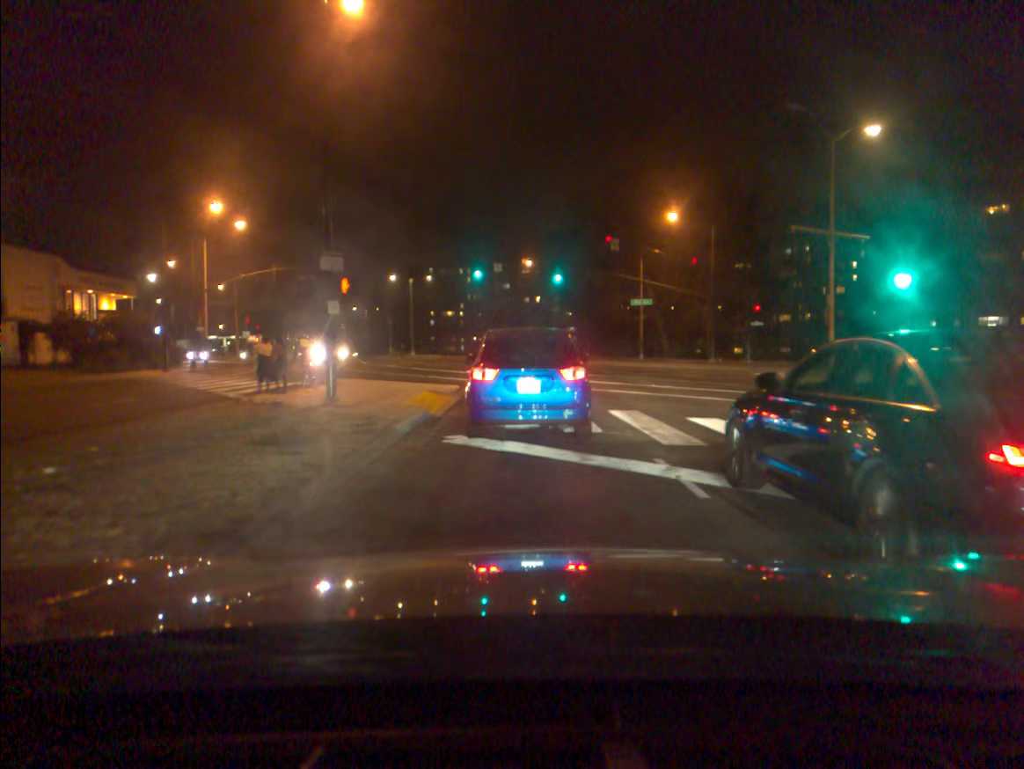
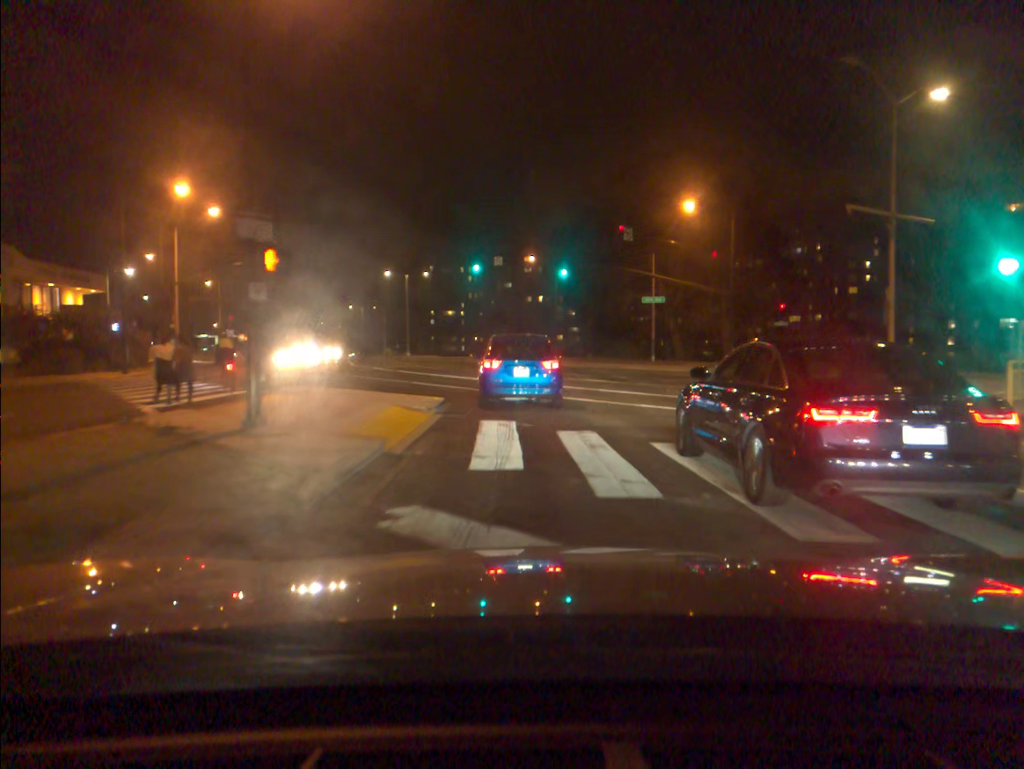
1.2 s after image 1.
(0.0, +4.9) m; -1°
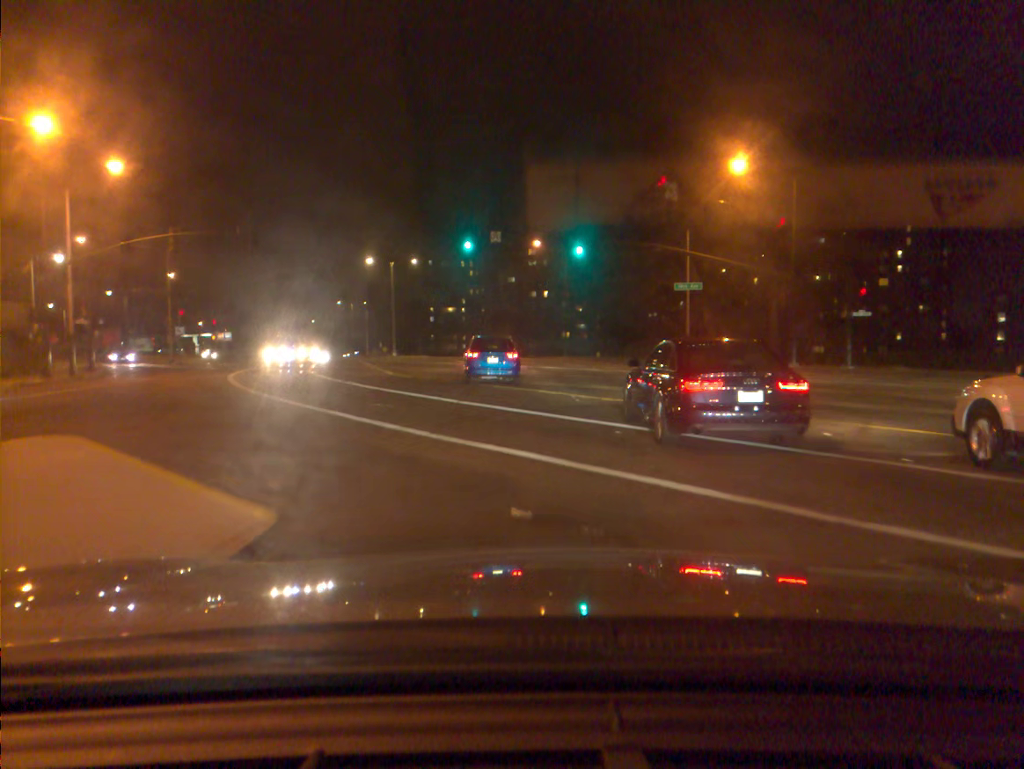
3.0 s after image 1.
(0.0, +12.2) m; 0°
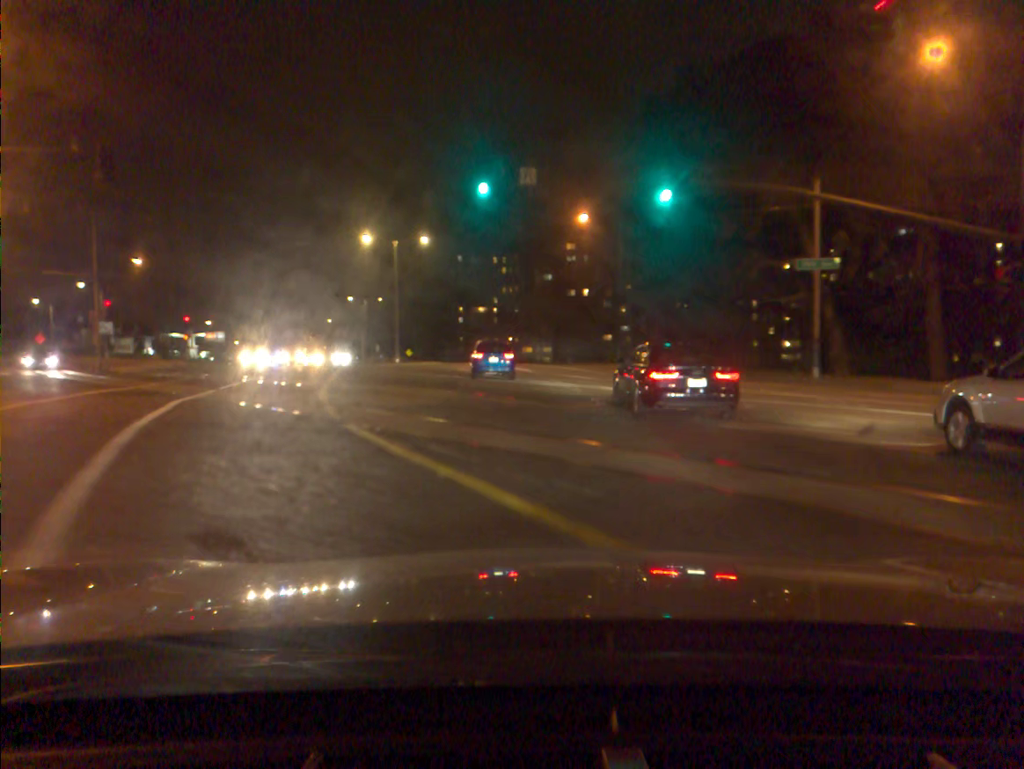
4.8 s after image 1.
(-0.5, +17.1) m; -3°
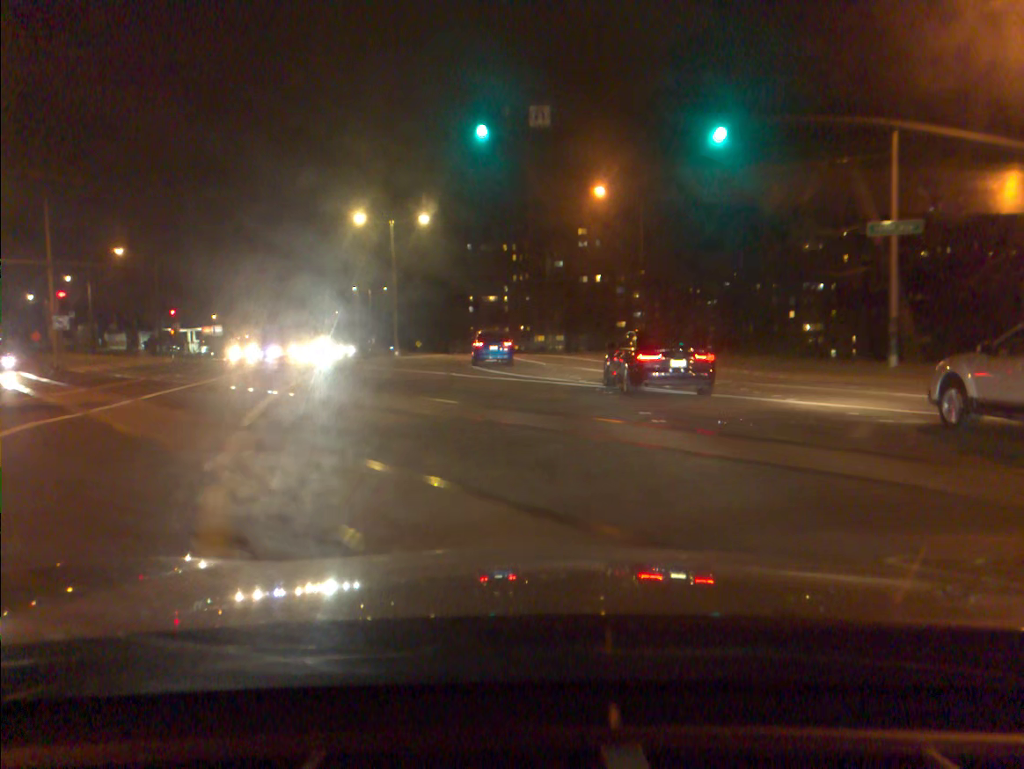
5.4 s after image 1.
(0.0, +6.7) m; 0°
